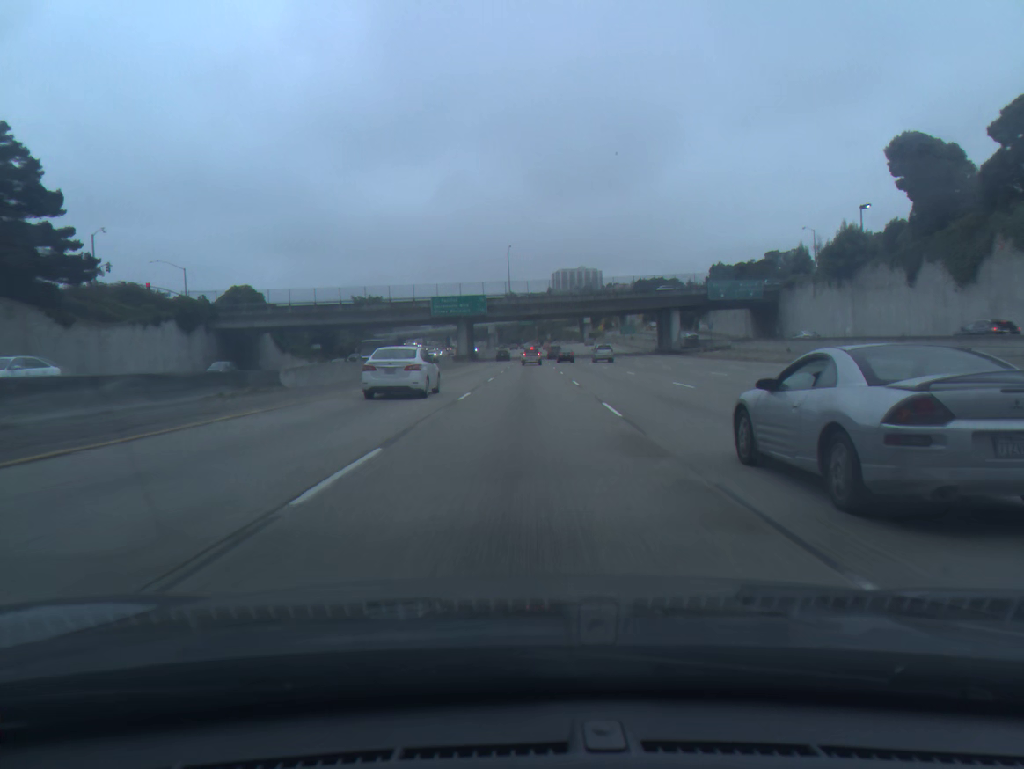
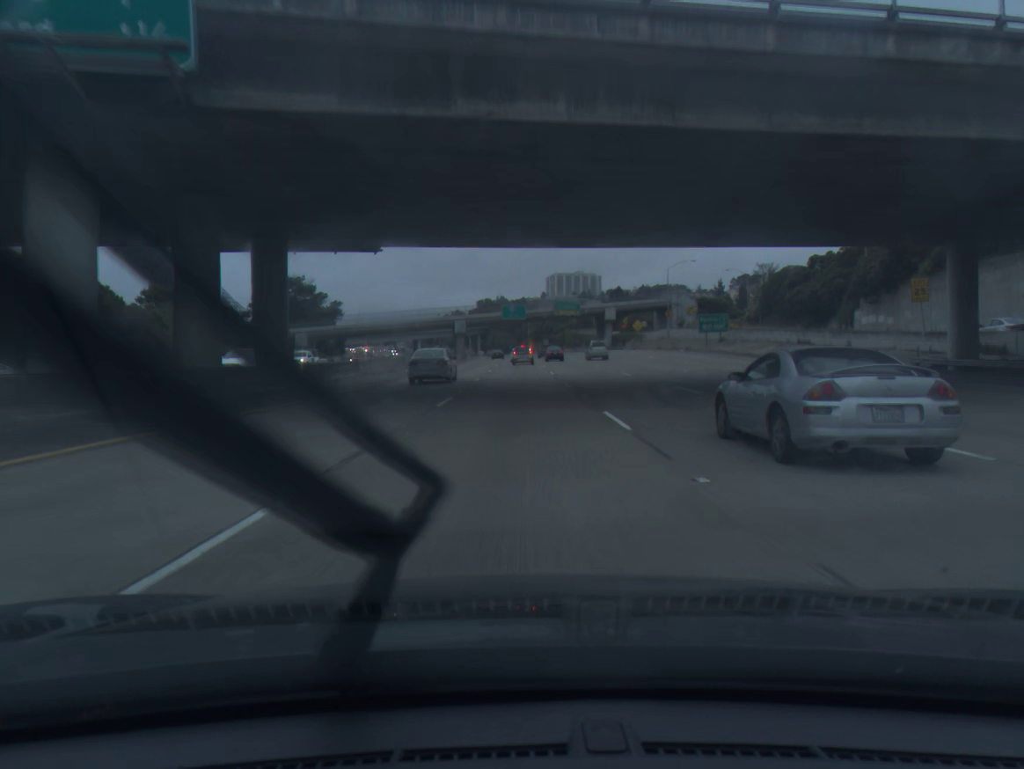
(+1.4, +90.3) m; +1°
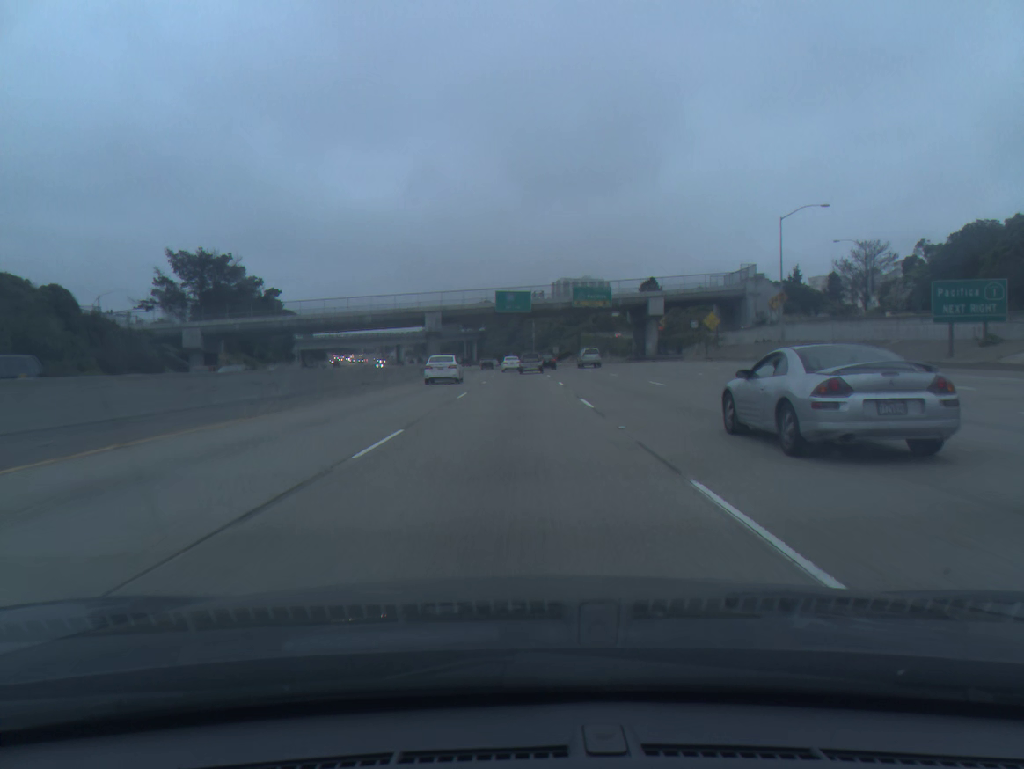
(+0.2, +52.6) m; 0°
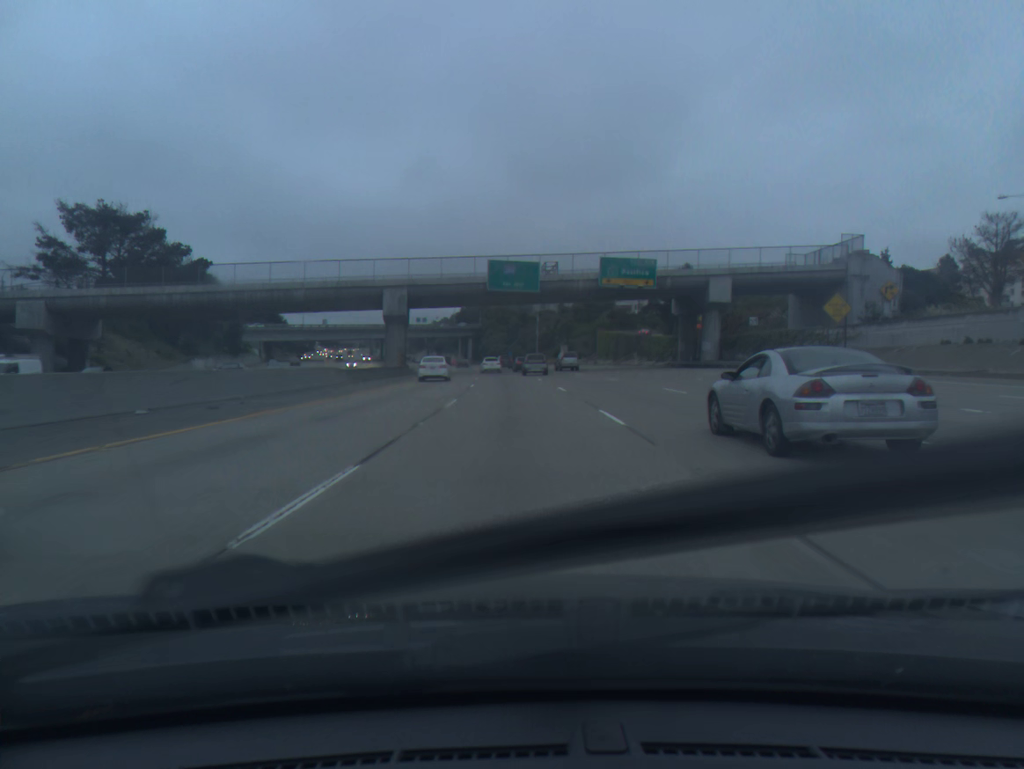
(-0.1, +33.7) m; 0°
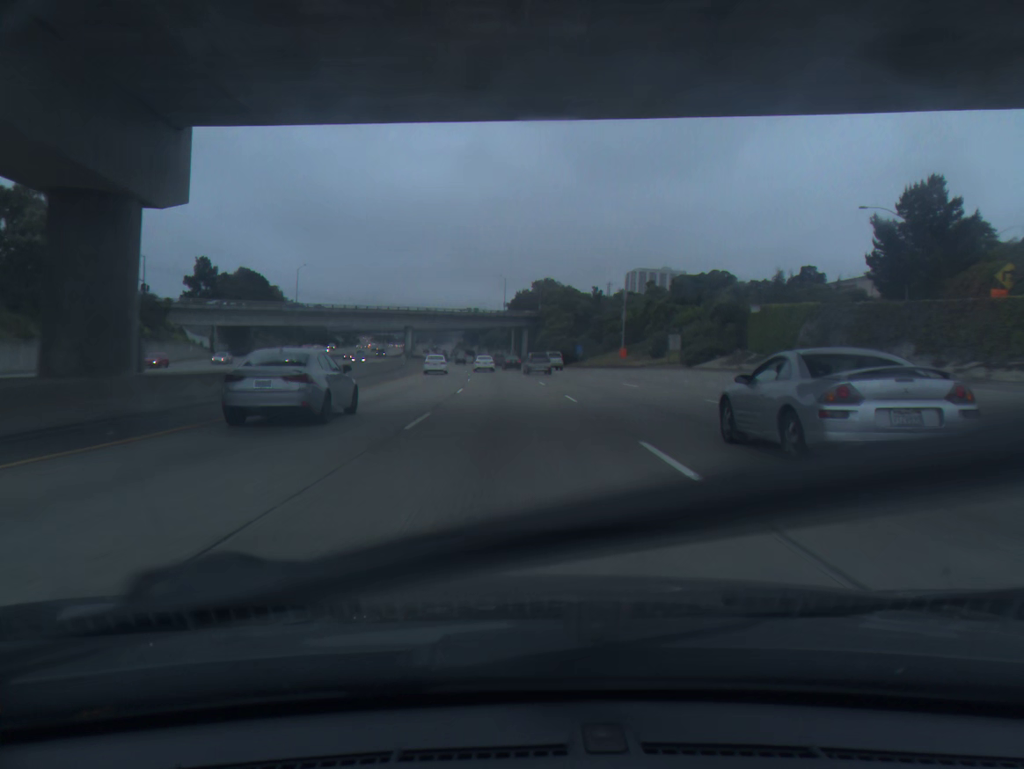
(-1.7, +65.1) m; -5°
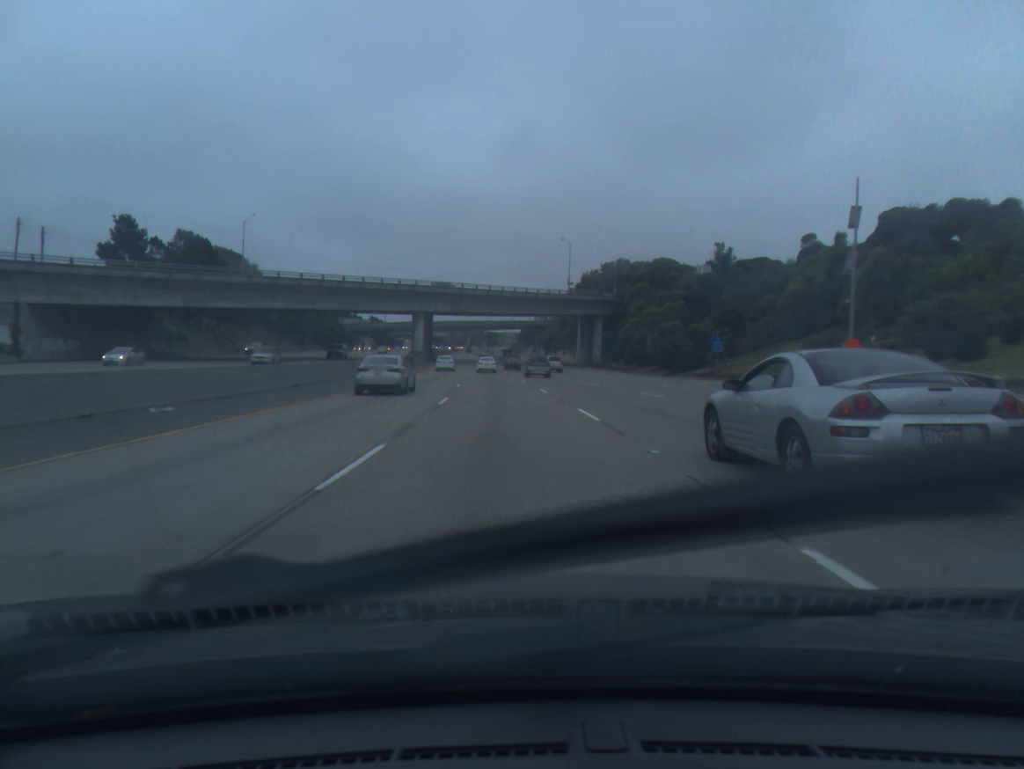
(-2.3, +64.3) m; -4°
